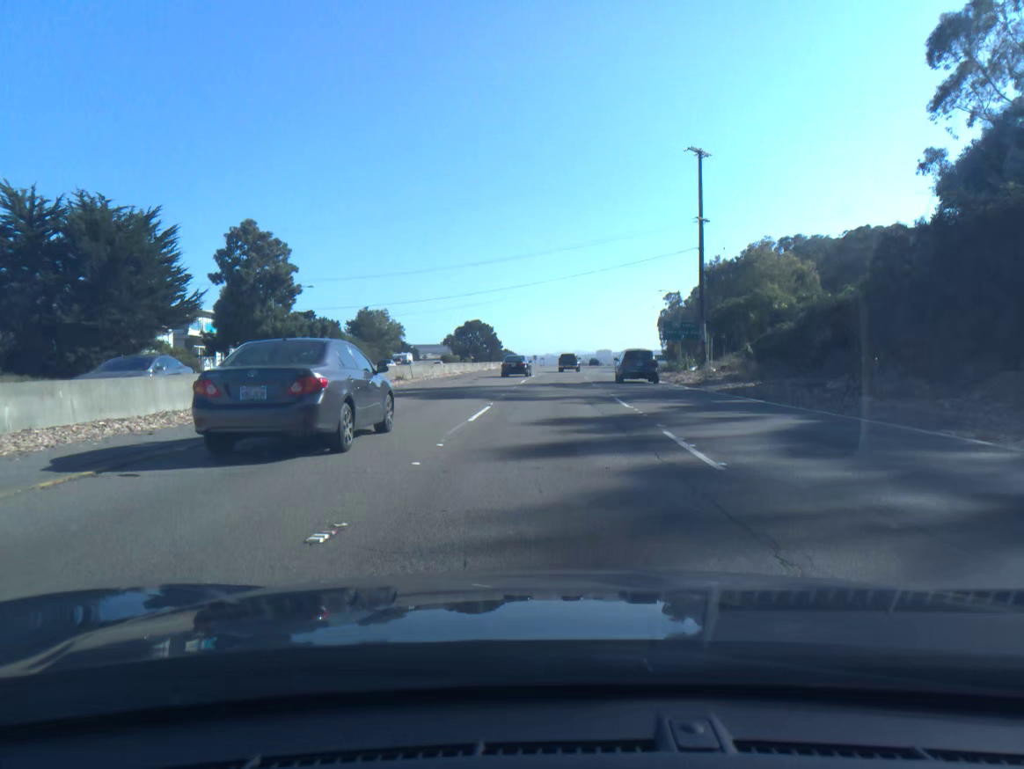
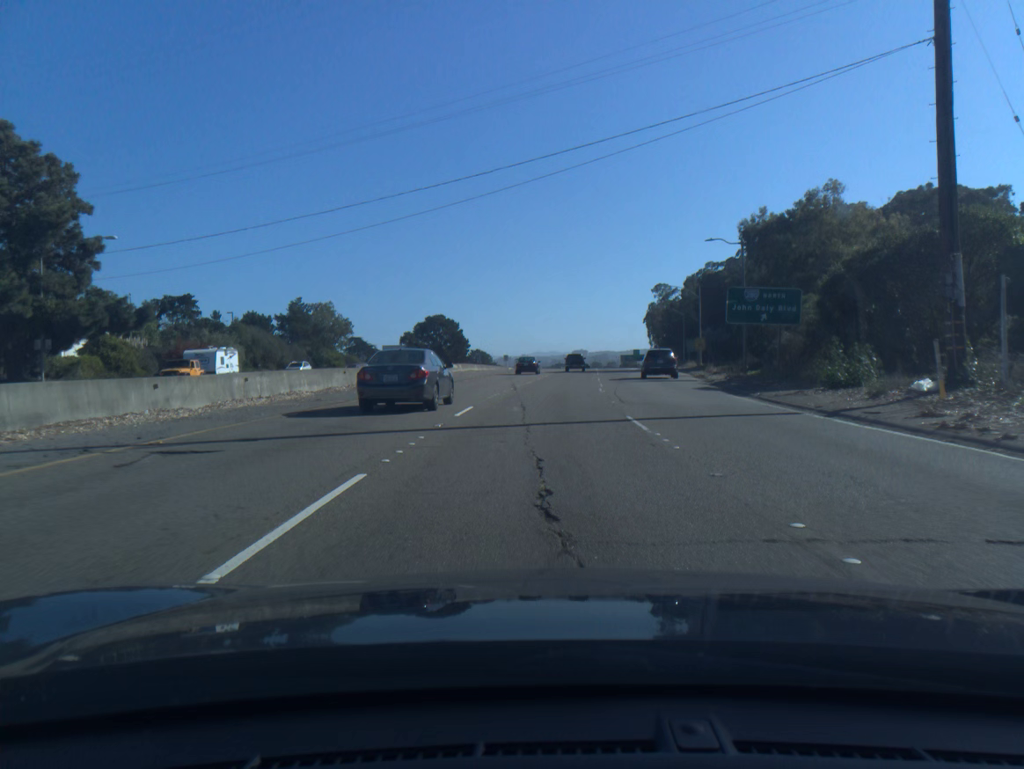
(+0.7, +36.4) m; +2°
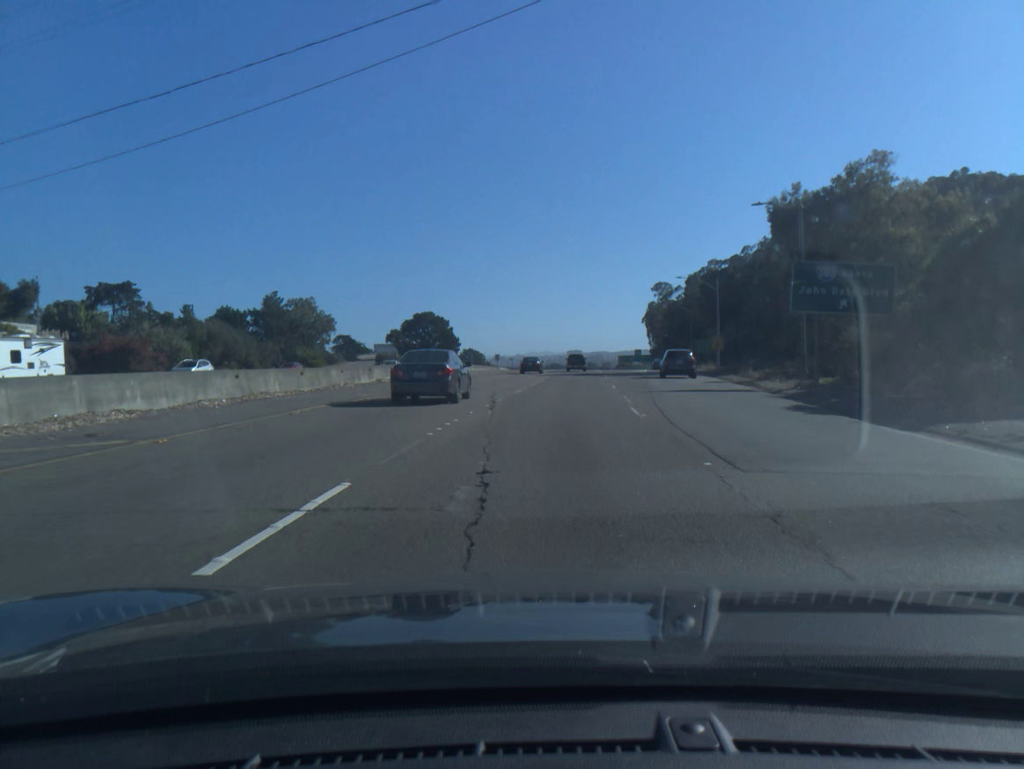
(0.0, +12.1) m; 0°
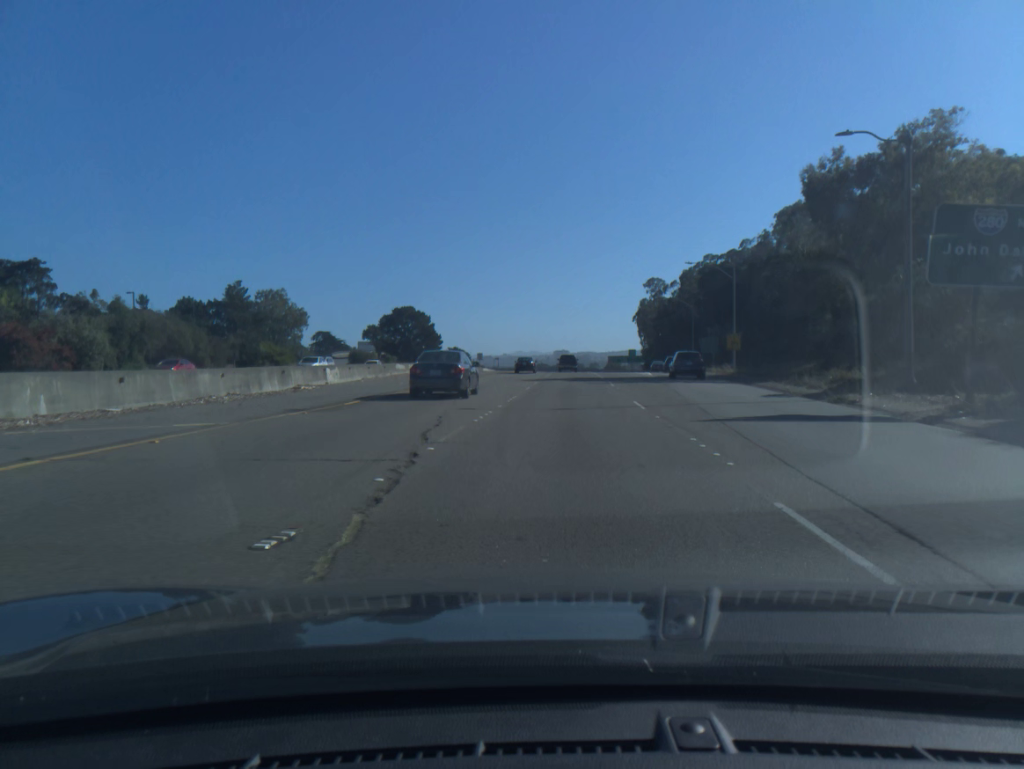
(+0.1, +12.1) m; +1°
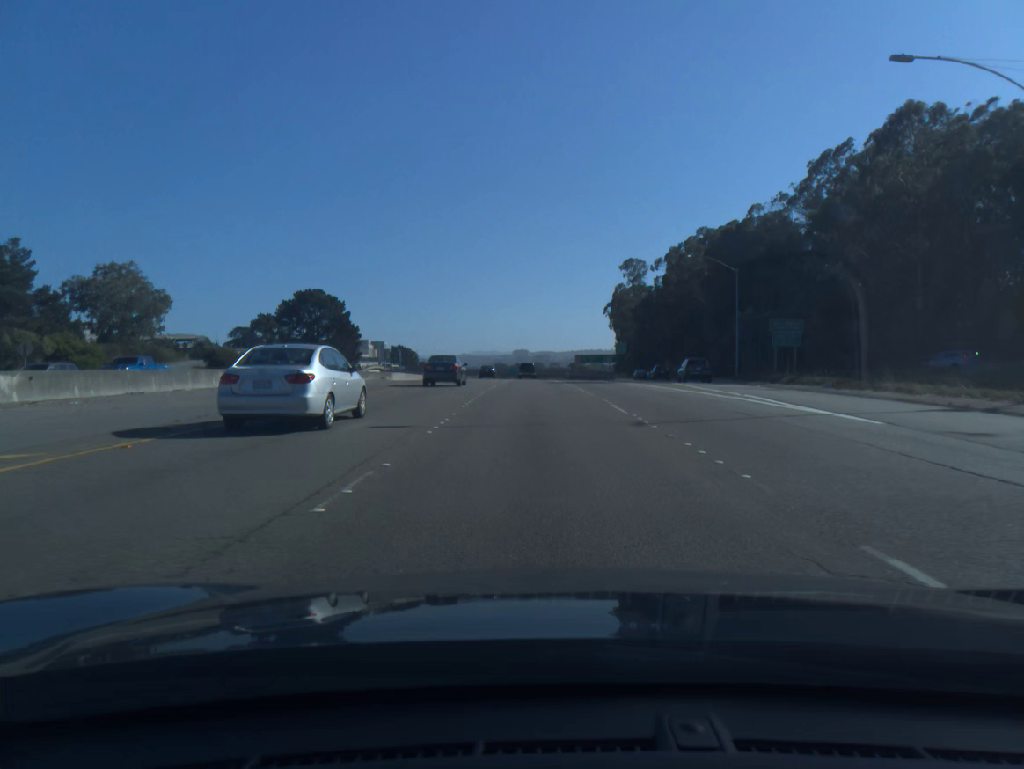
(+1.8, +48.5) m; +3°
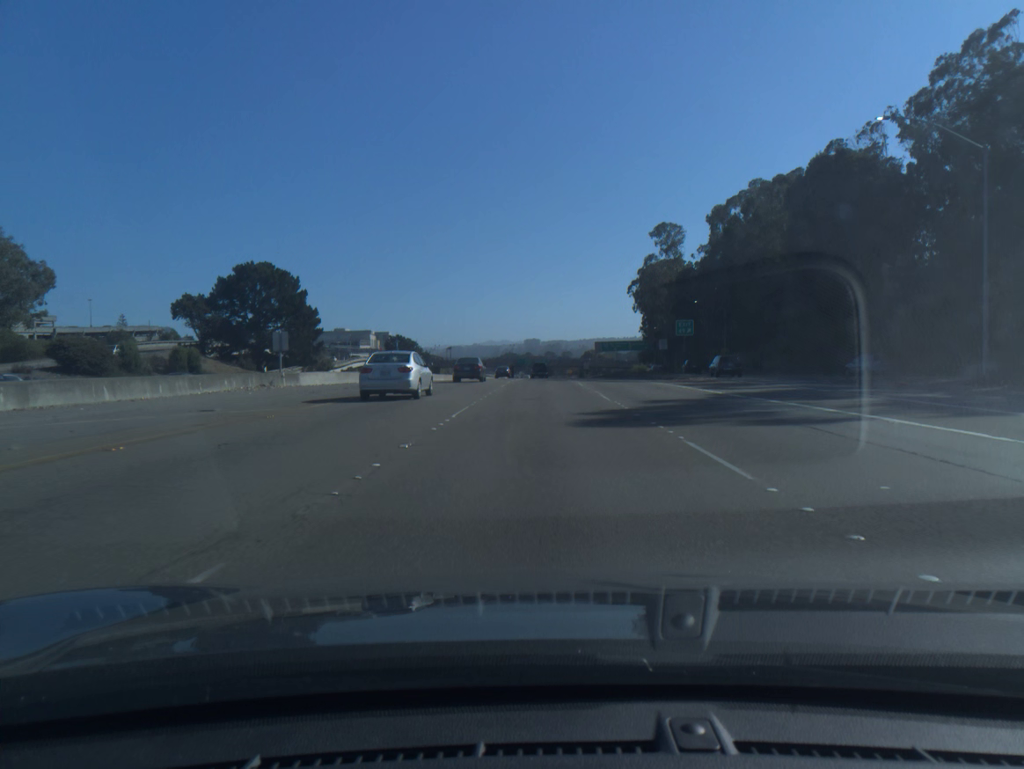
(-0.3, +36.5) m; -1°
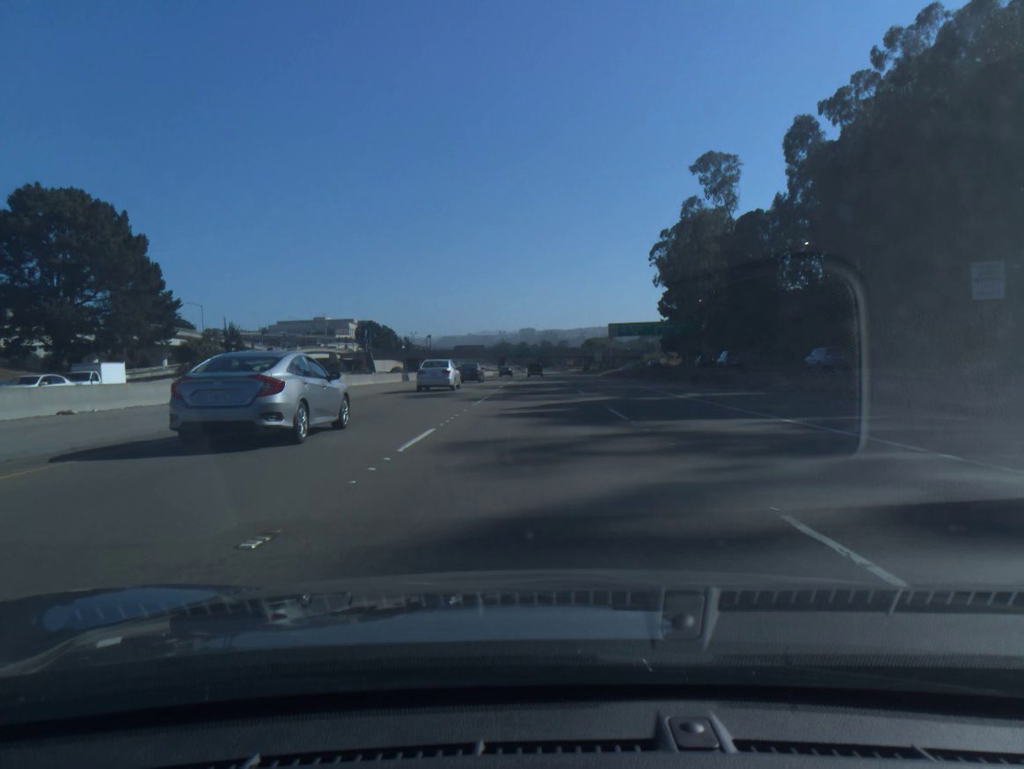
(+0.1, +49.3) m; 0°
